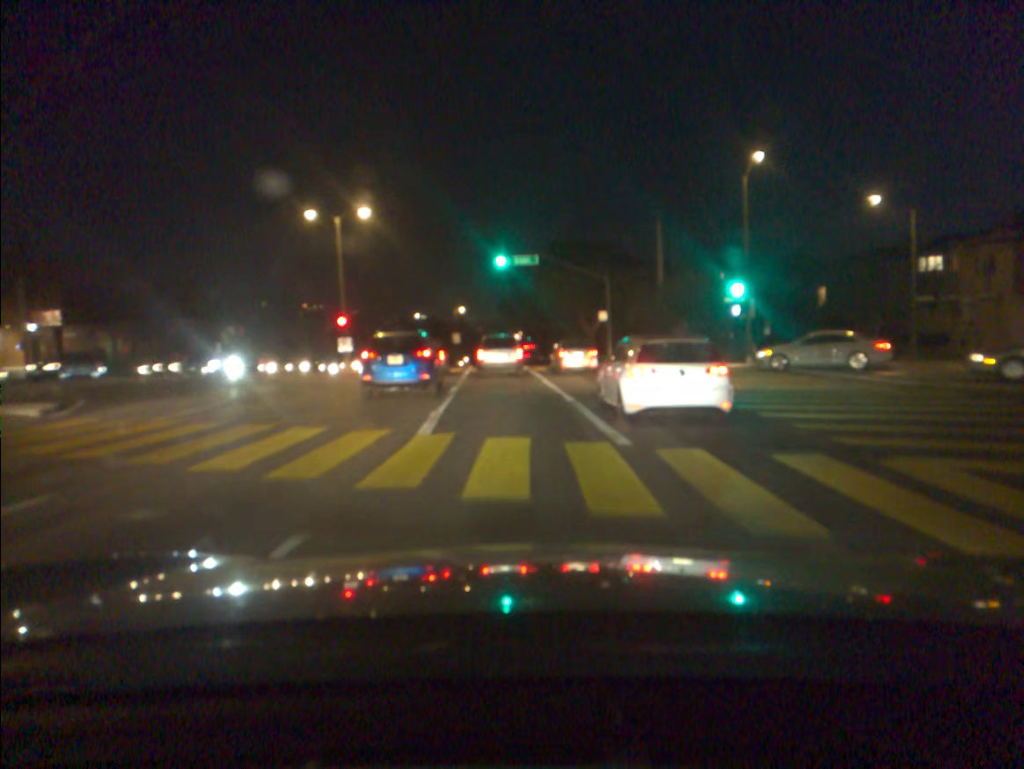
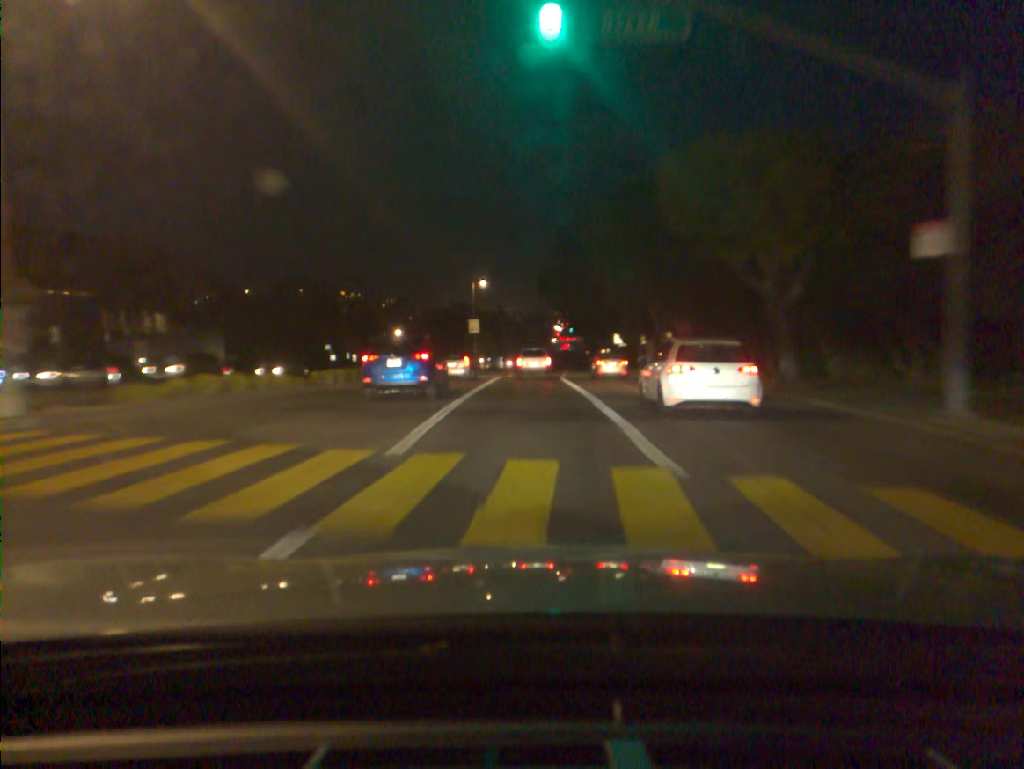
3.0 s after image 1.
(-1.3, +33.9) m; -3°
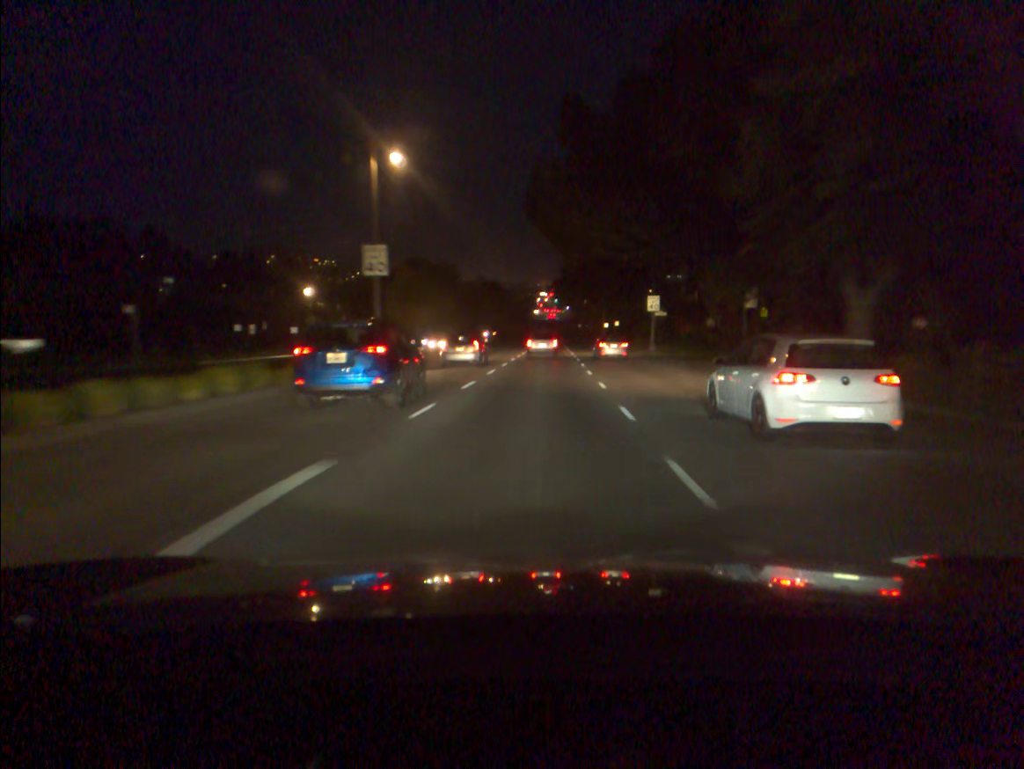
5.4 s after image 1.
(0.0, +39.1) m; +1°
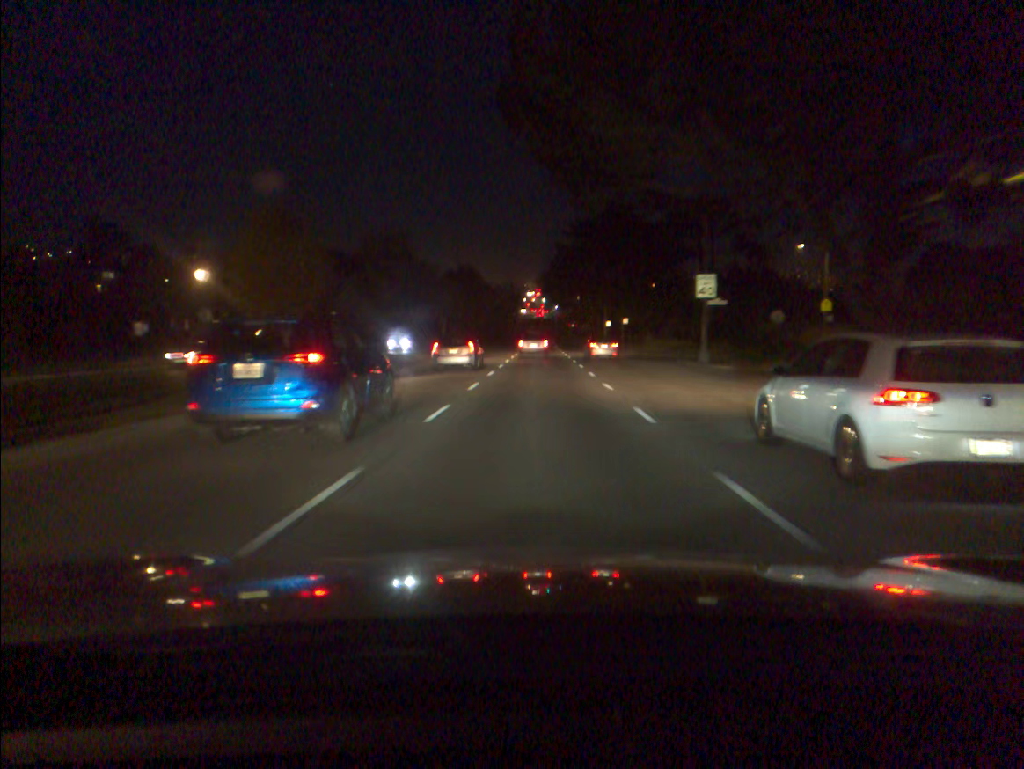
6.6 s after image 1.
(+0.2, +22.4) m; +1°
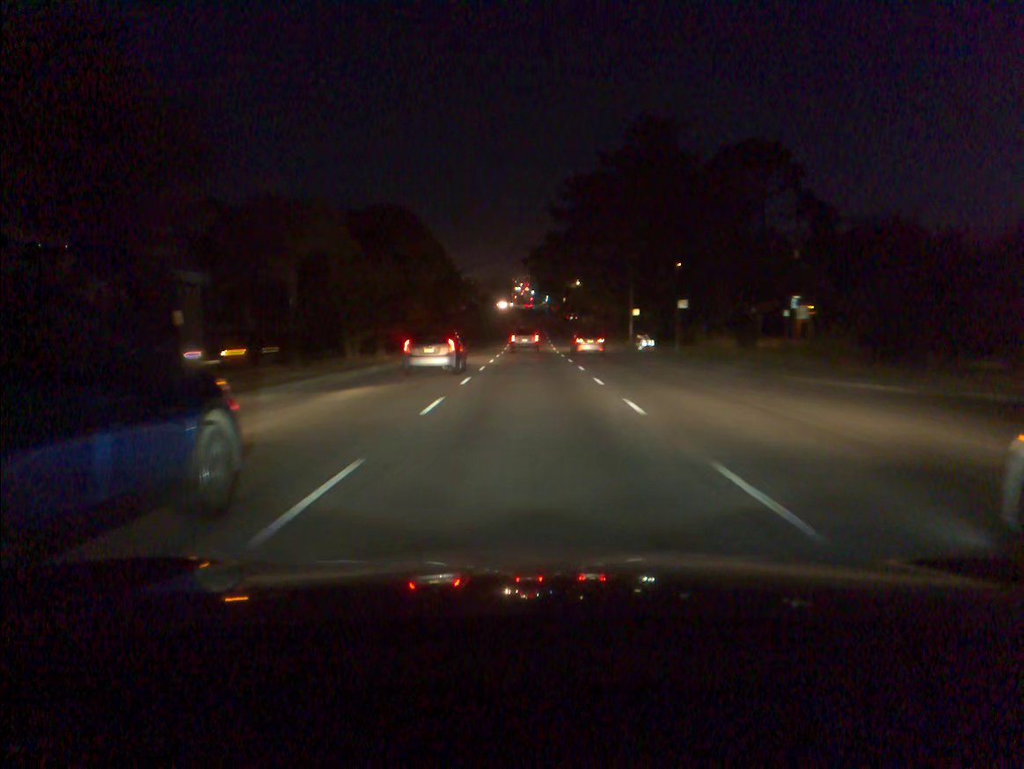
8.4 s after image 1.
(+0.5, +36.1) m; +1°
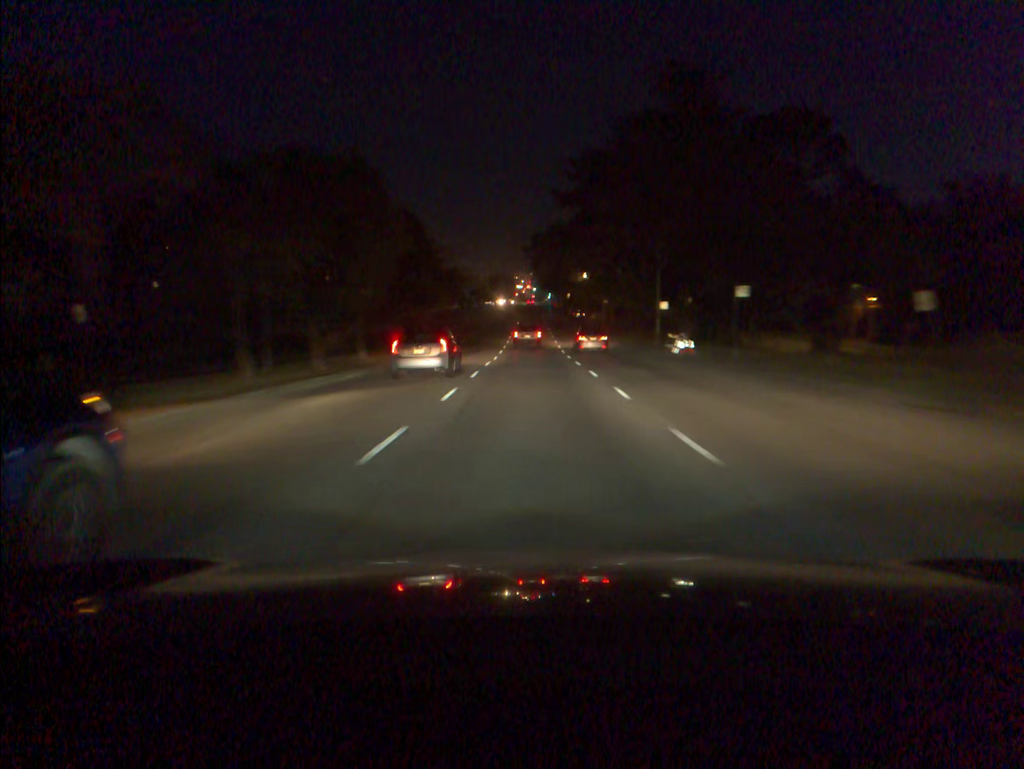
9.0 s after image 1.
(0.0, +12.3) m; 0°
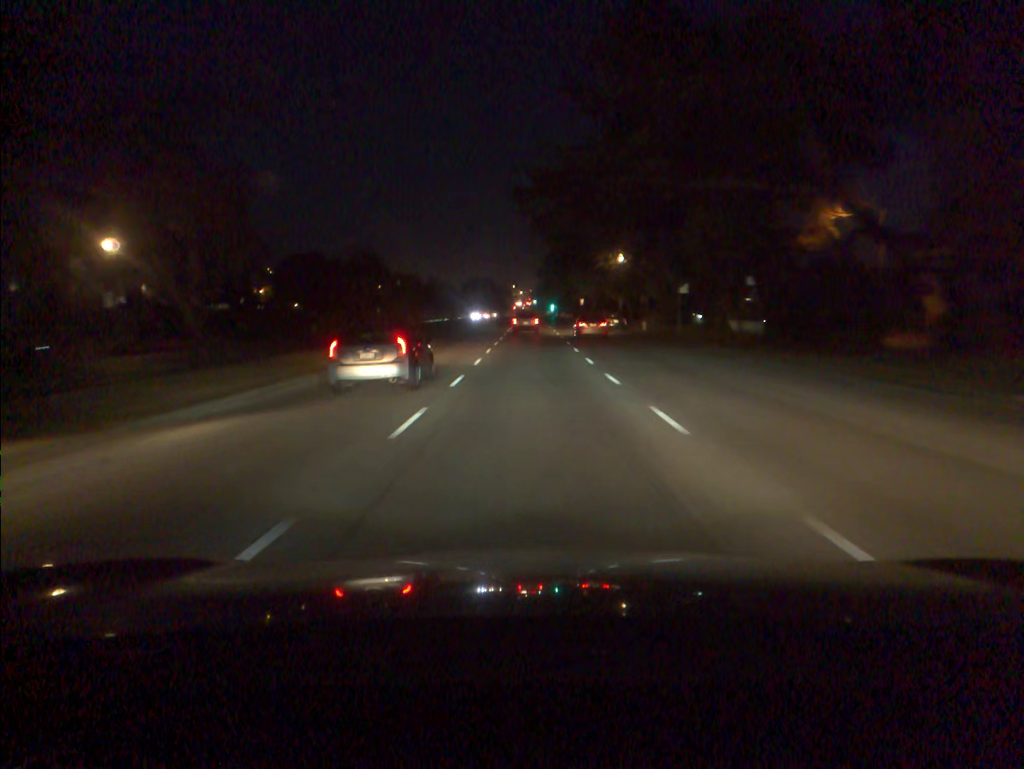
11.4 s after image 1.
(-0.1, +48.4) m; 0°
